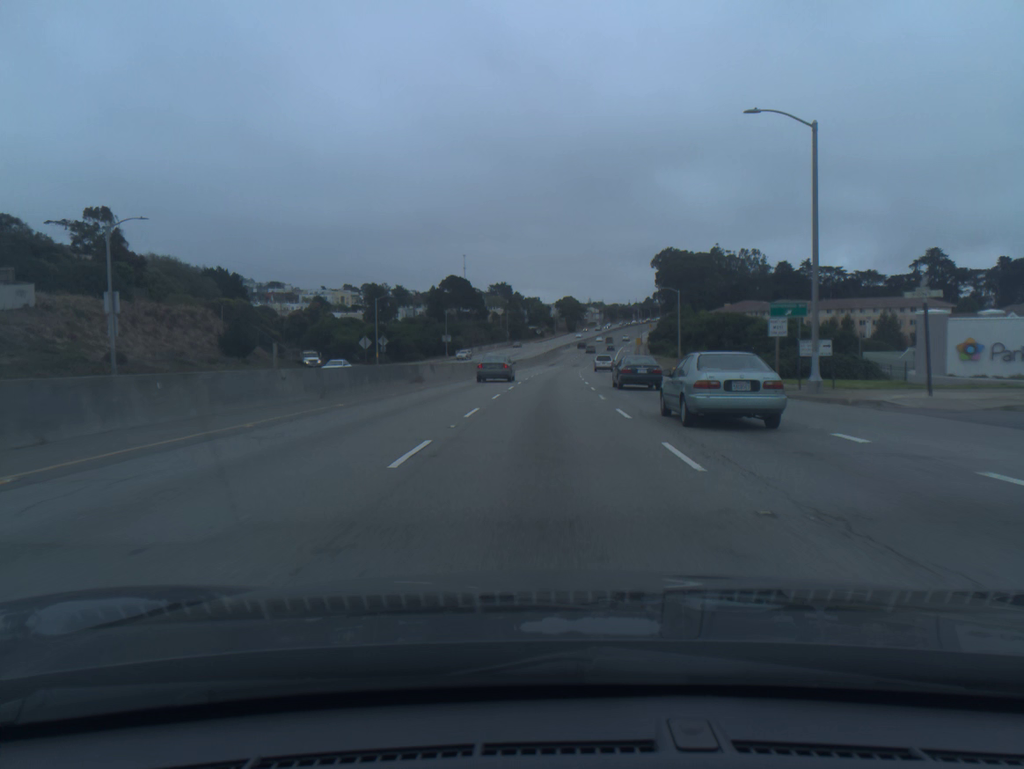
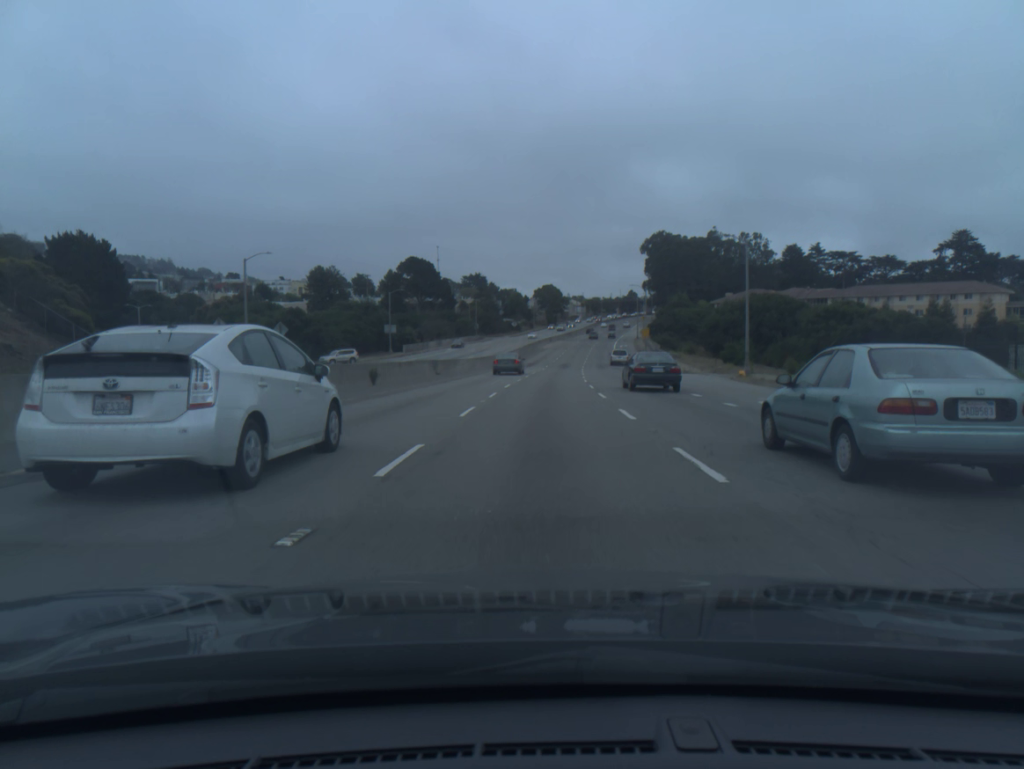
(+0.5, +37.9) m; +1°
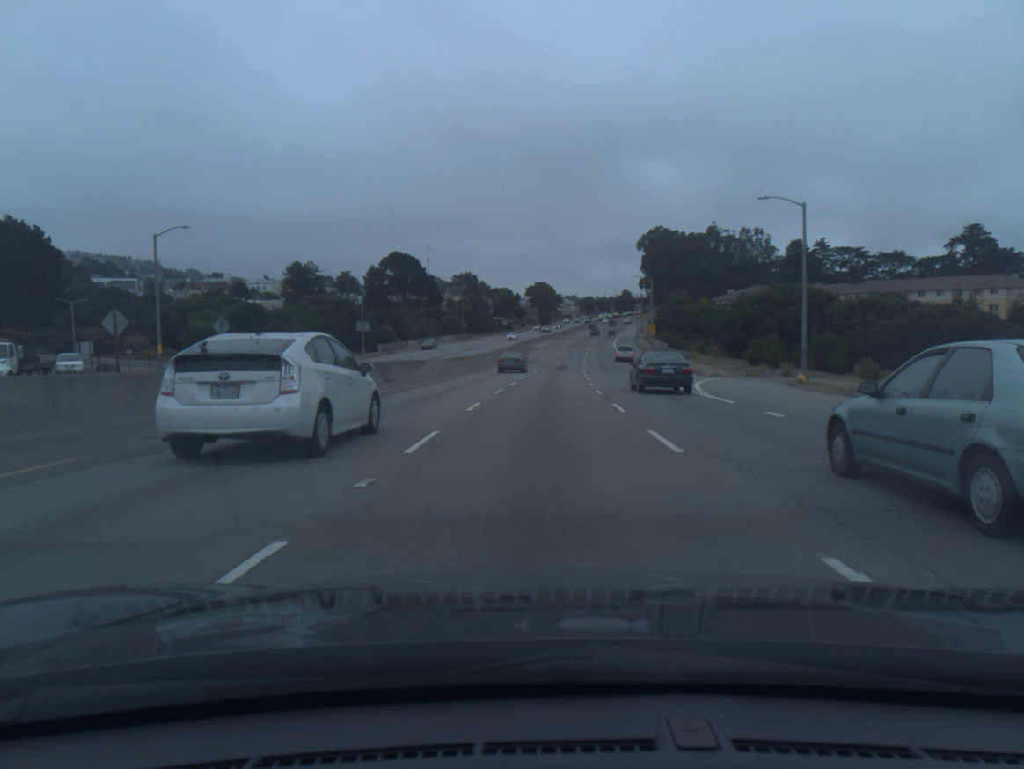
(+0.1, +13.0) m; +1°
